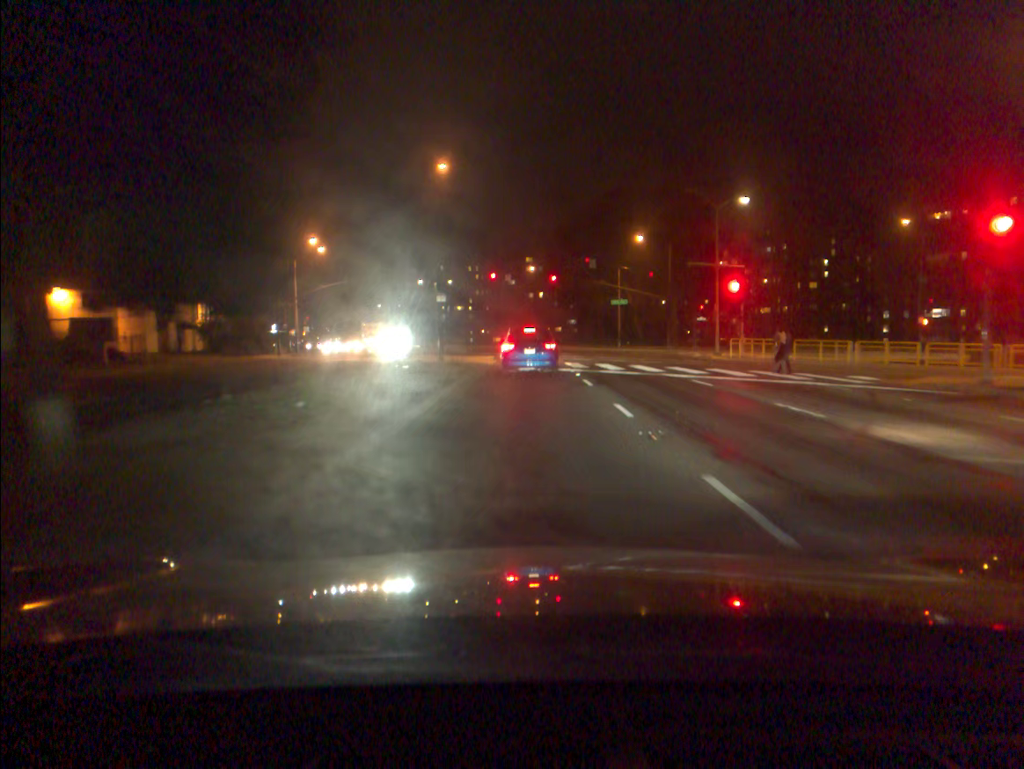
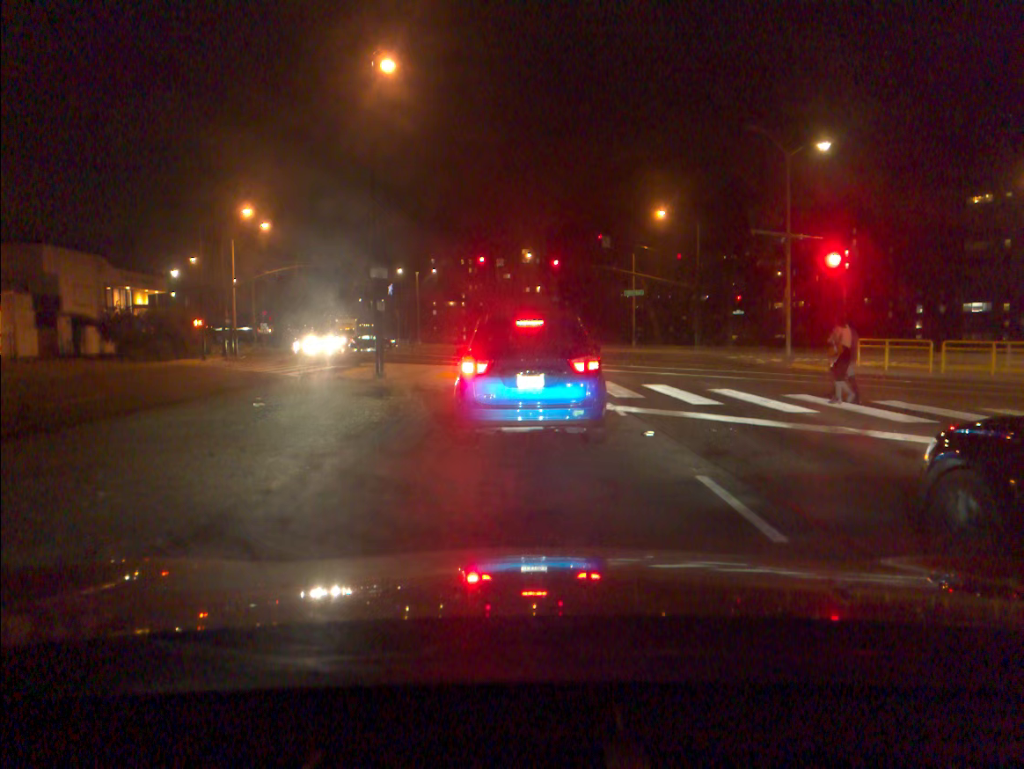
(0.0, +15.2) m; 0°
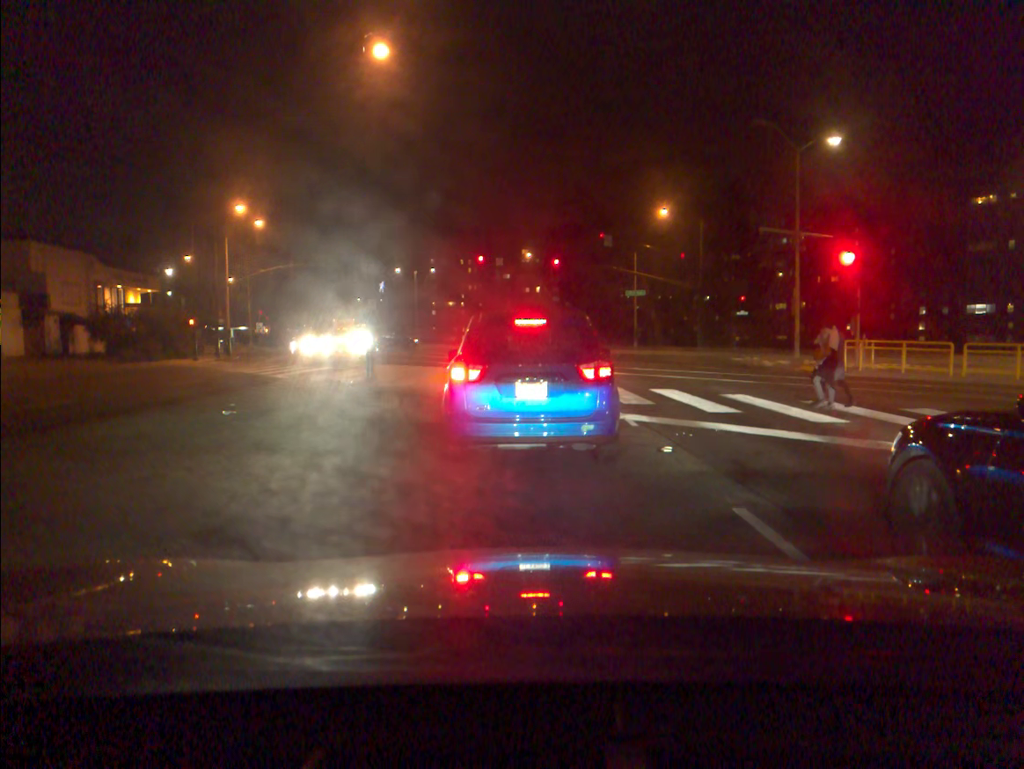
(0.0, +1.3) m; +1°
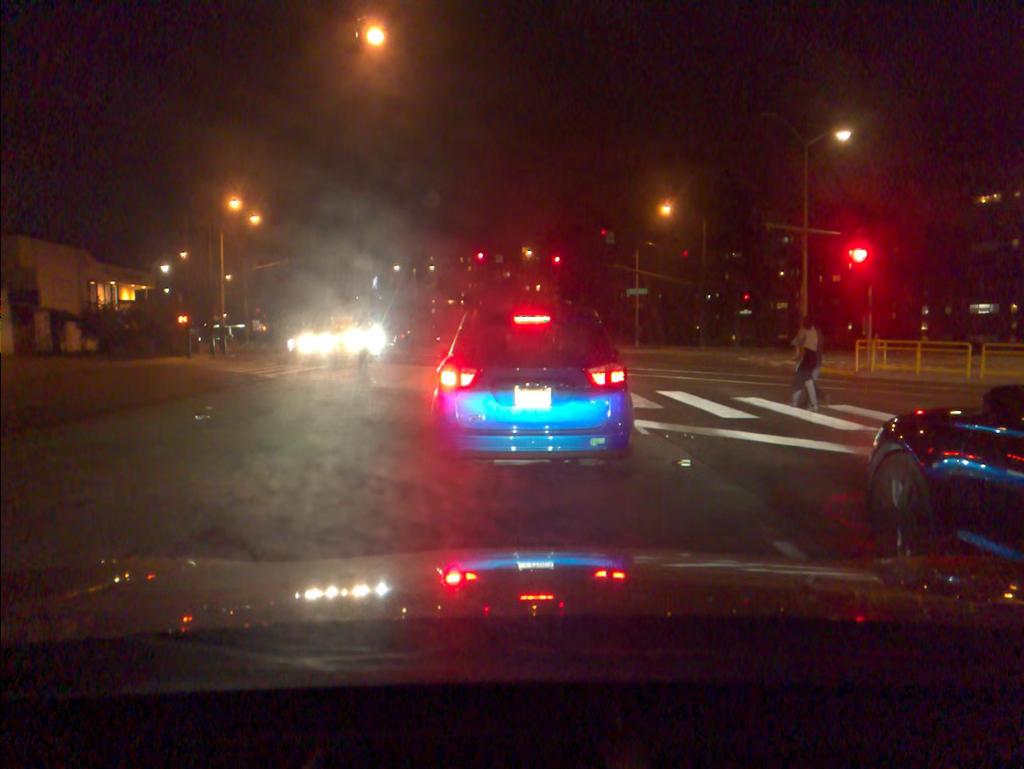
(0.0, +1.0) m; -1°
